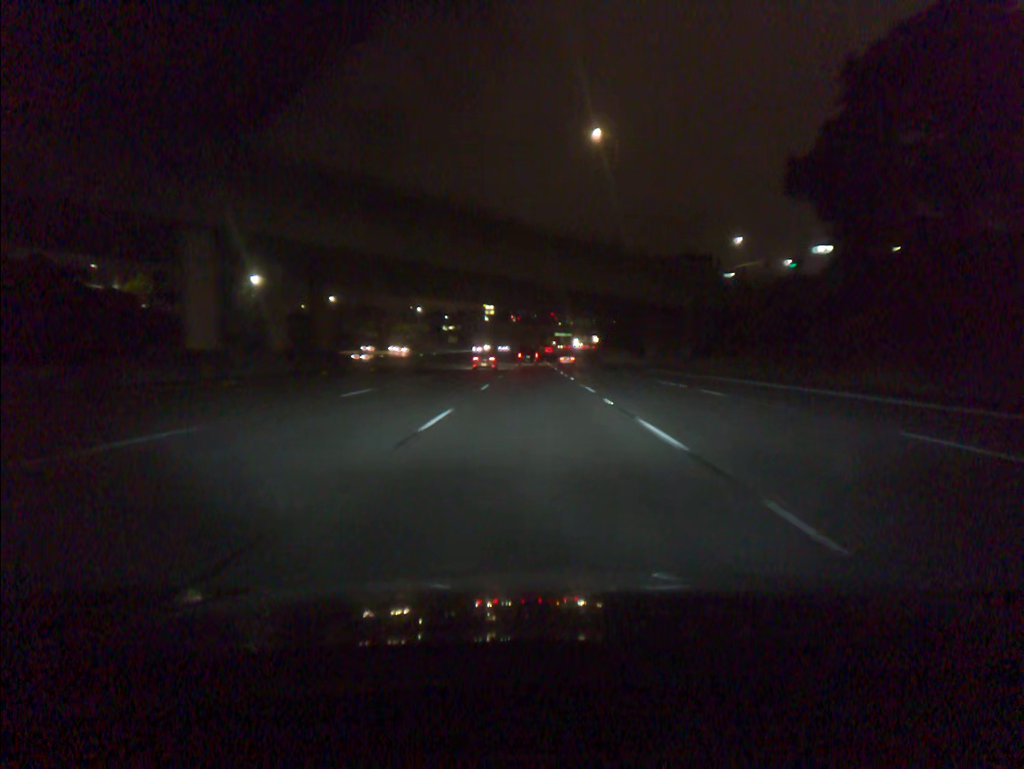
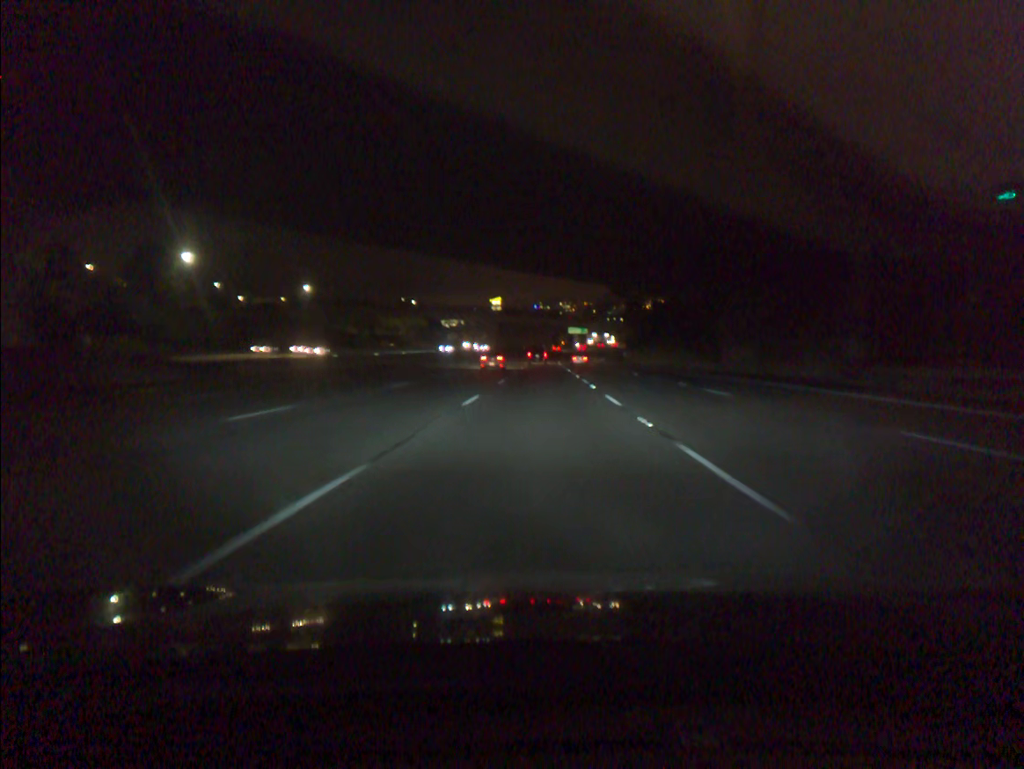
(-0.3, +37.0) m; -1°
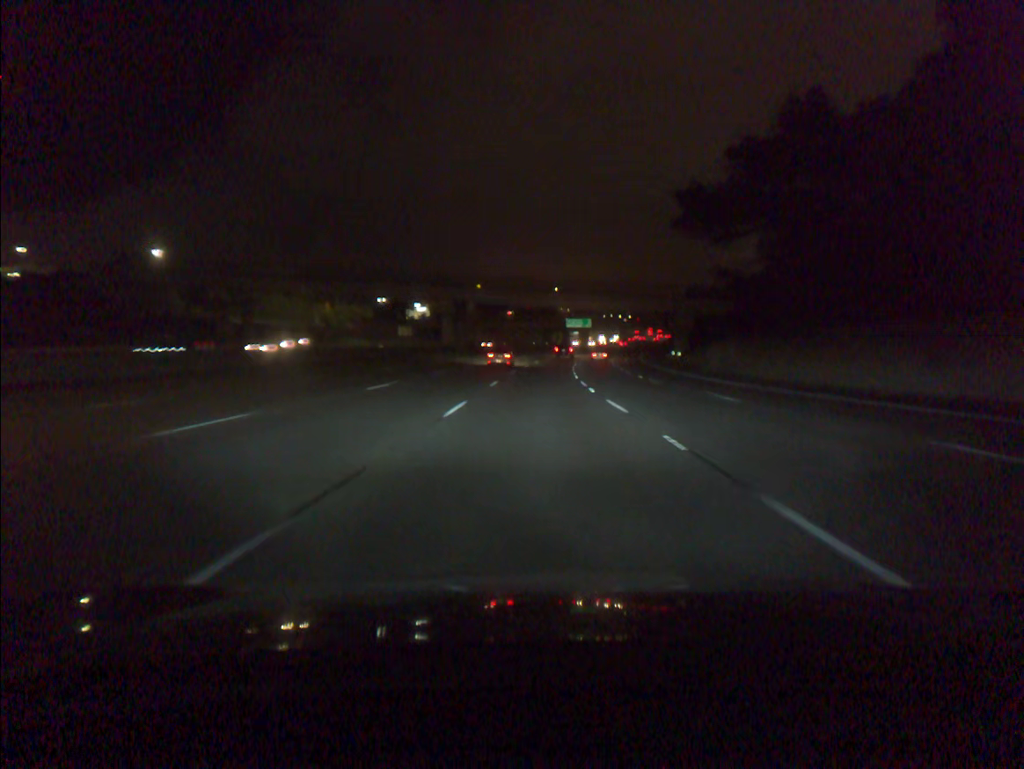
(+0.1, +74.0) m; +1°
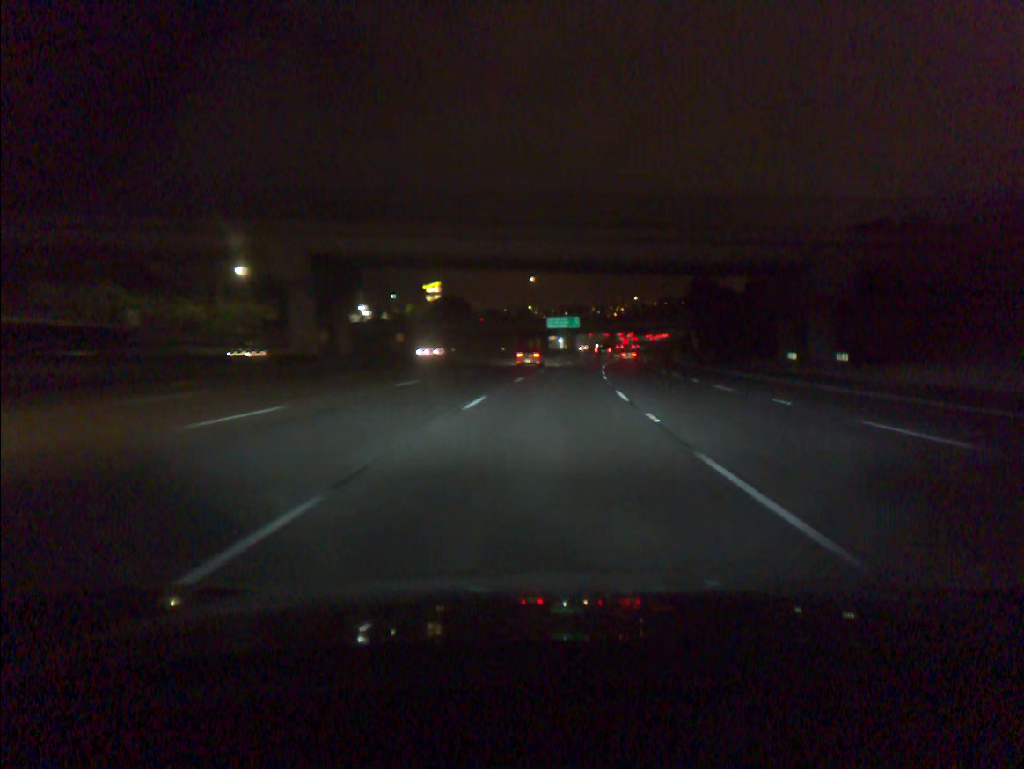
(+0.5, +55.5) m; +2°
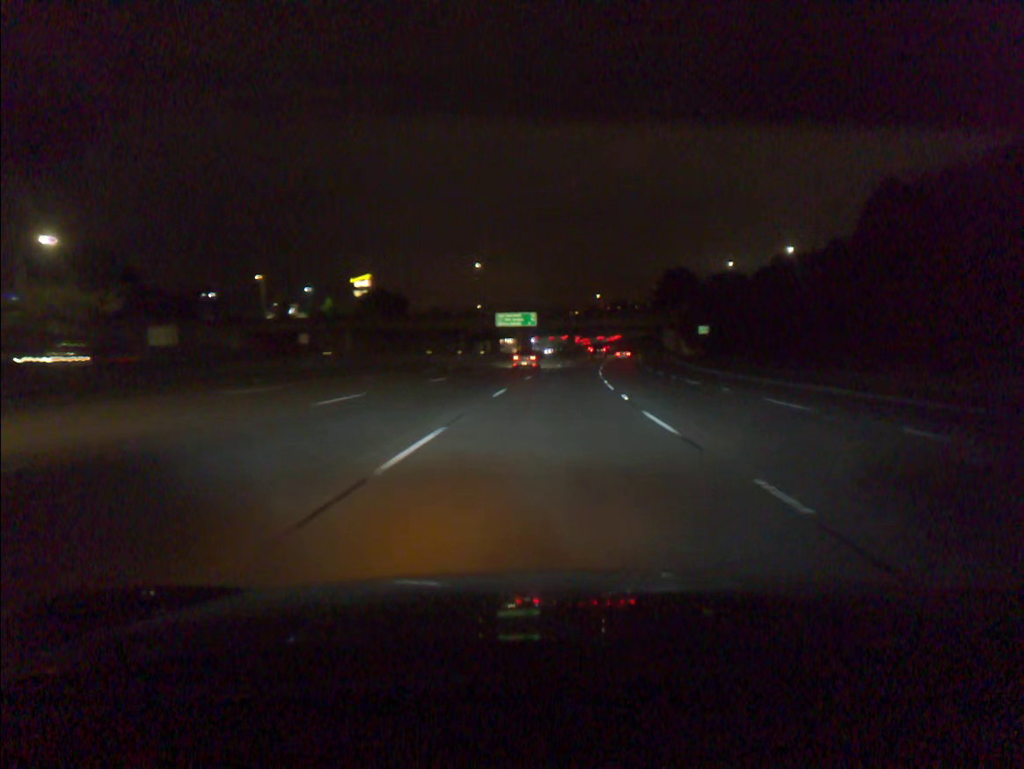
(+1.0, +36.9) m; +3°
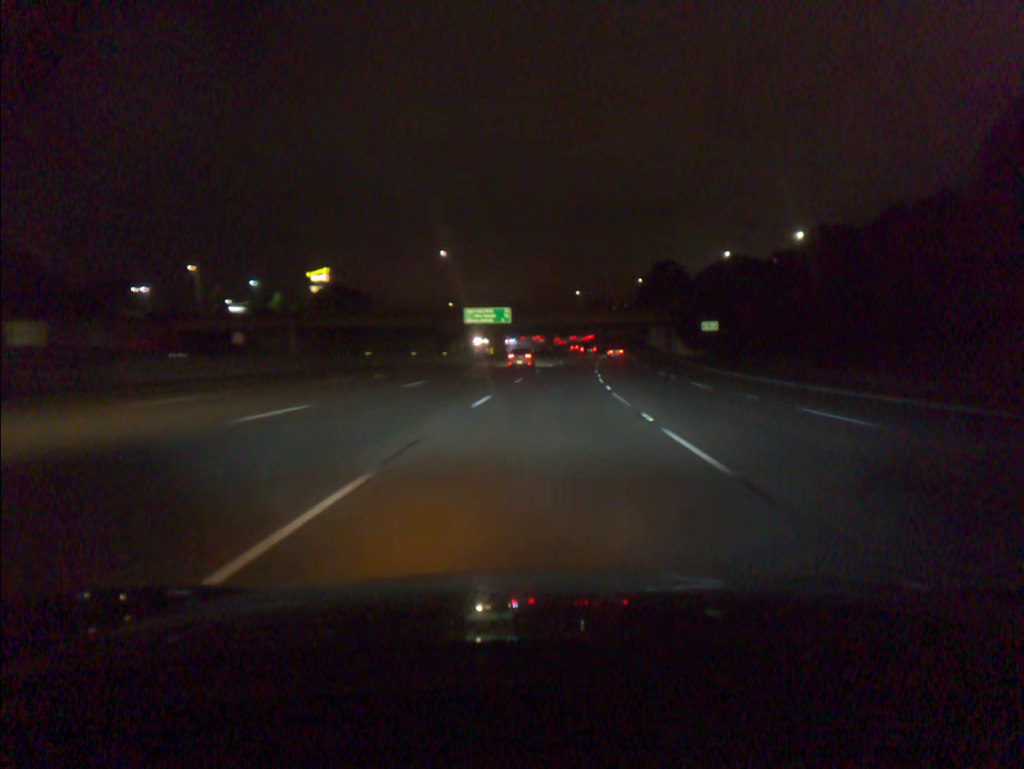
(+0.3, +18.5) m; +2°
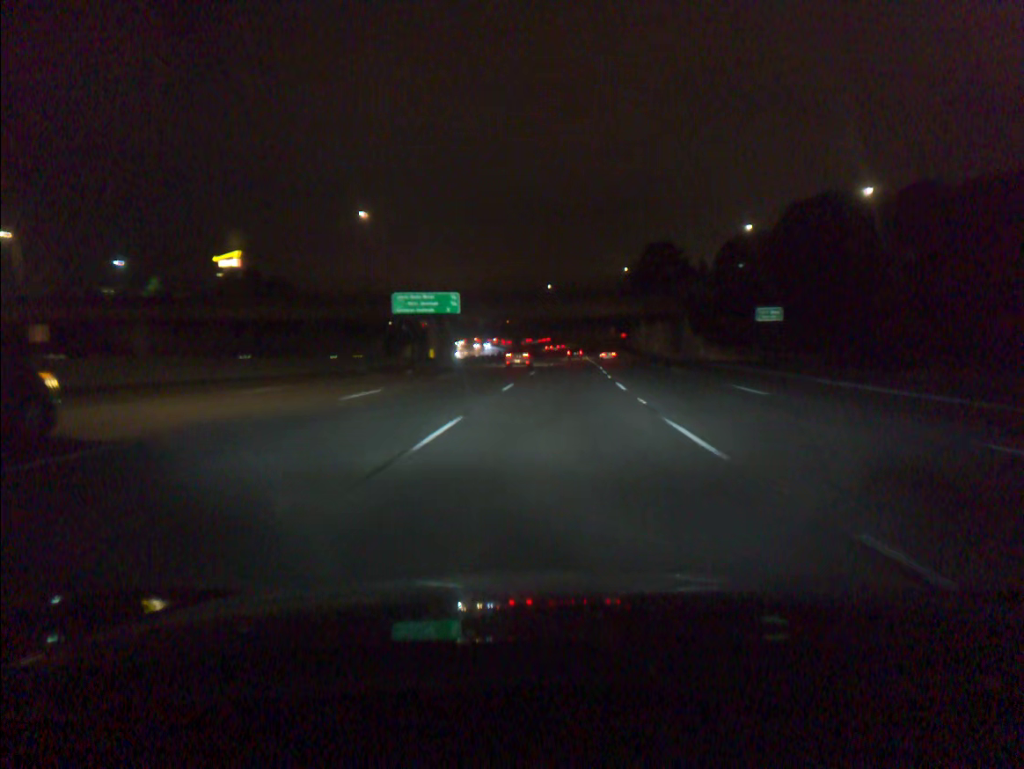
(+0.8, +36.8) m; +2°
